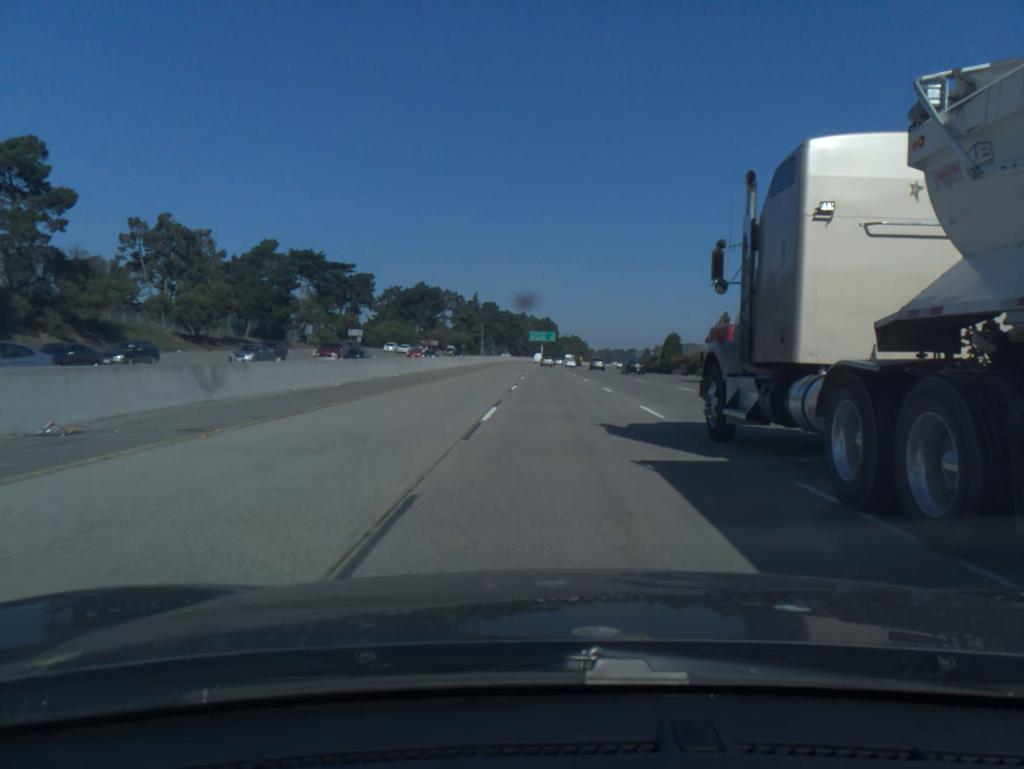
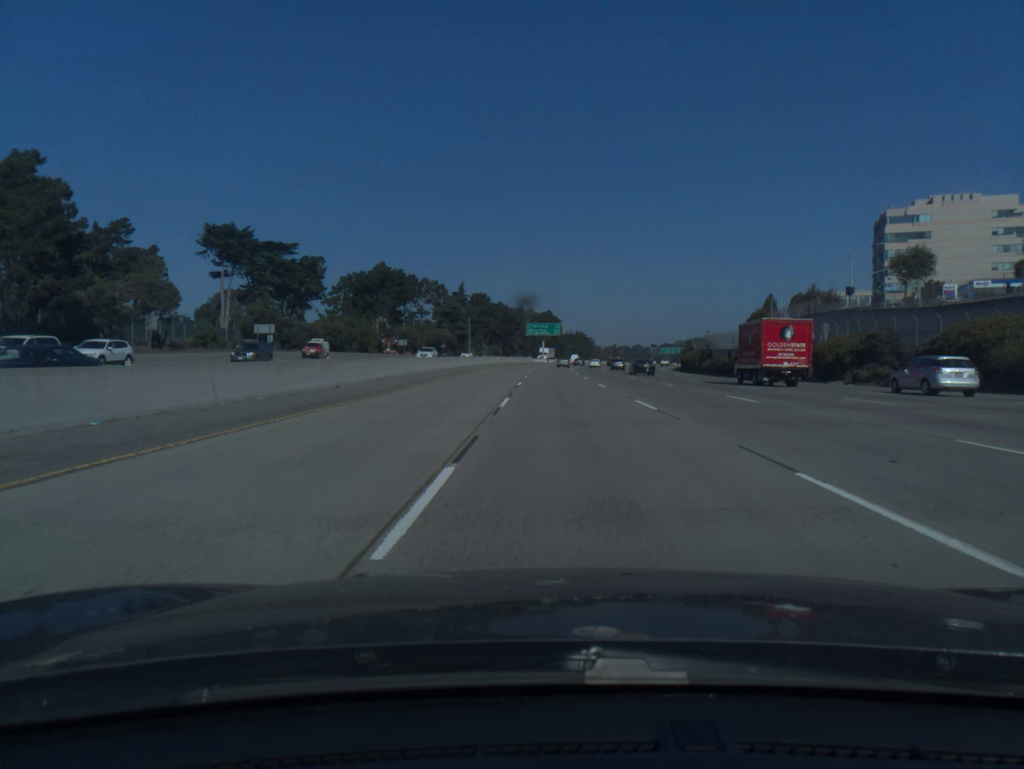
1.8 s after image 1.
(-0.1, +52.9) m; 0°
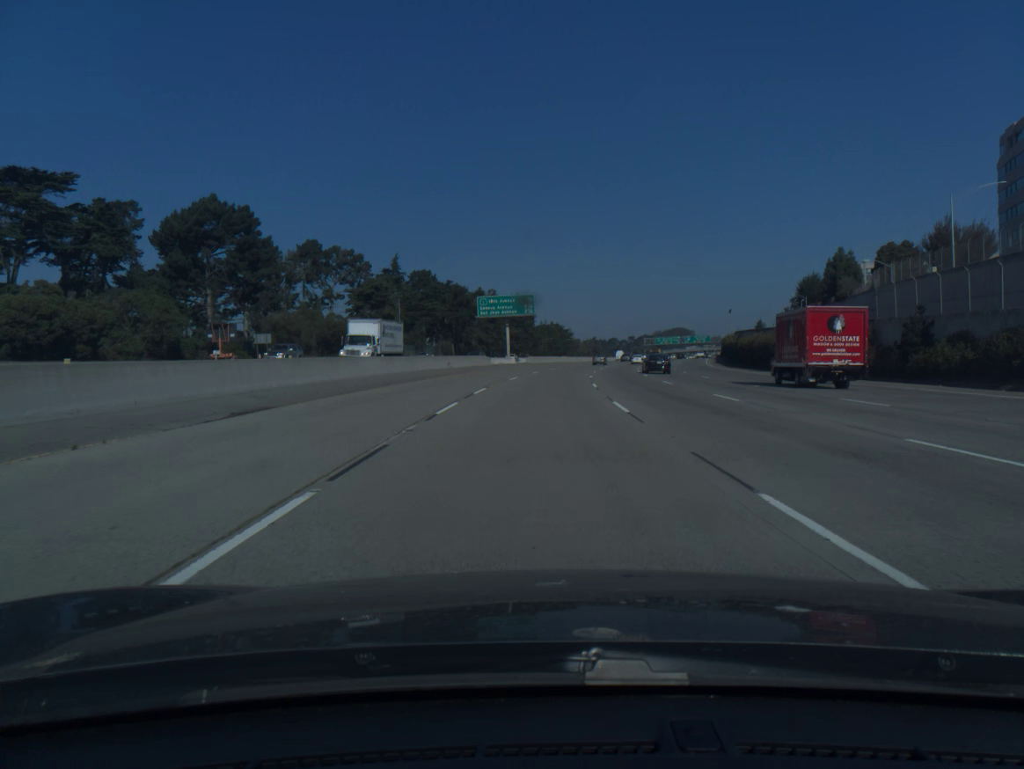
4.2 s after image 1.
(+0.8, +72.6) m; +2°
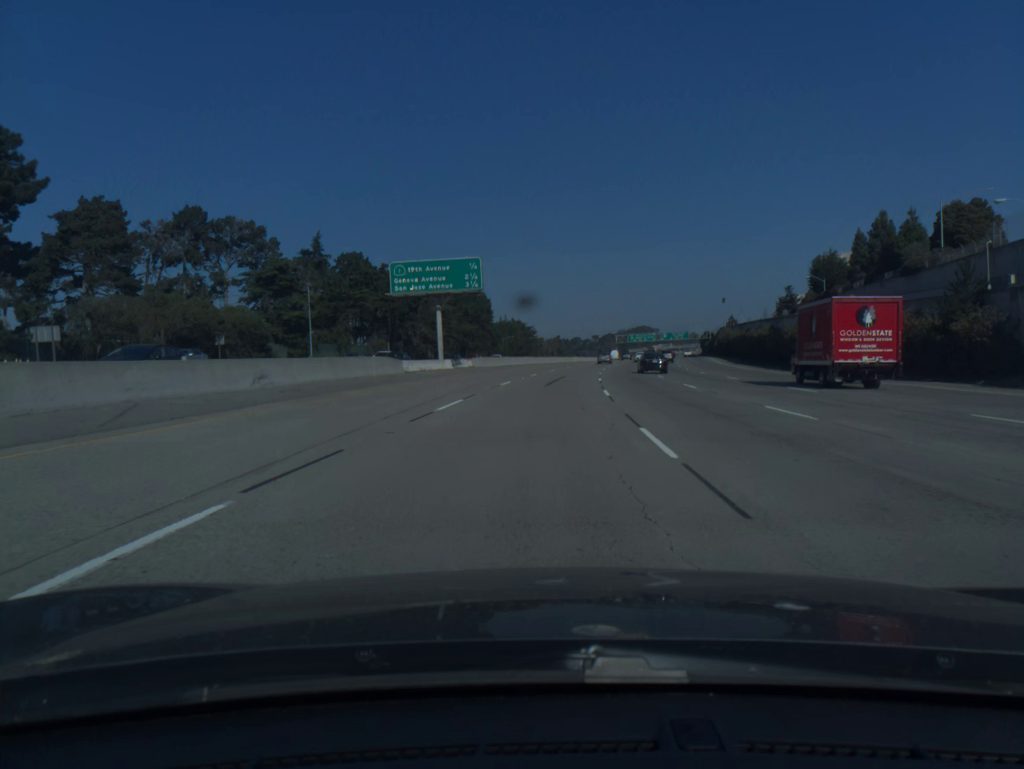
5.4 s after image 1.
(+0.8, +36.7) m; +3°
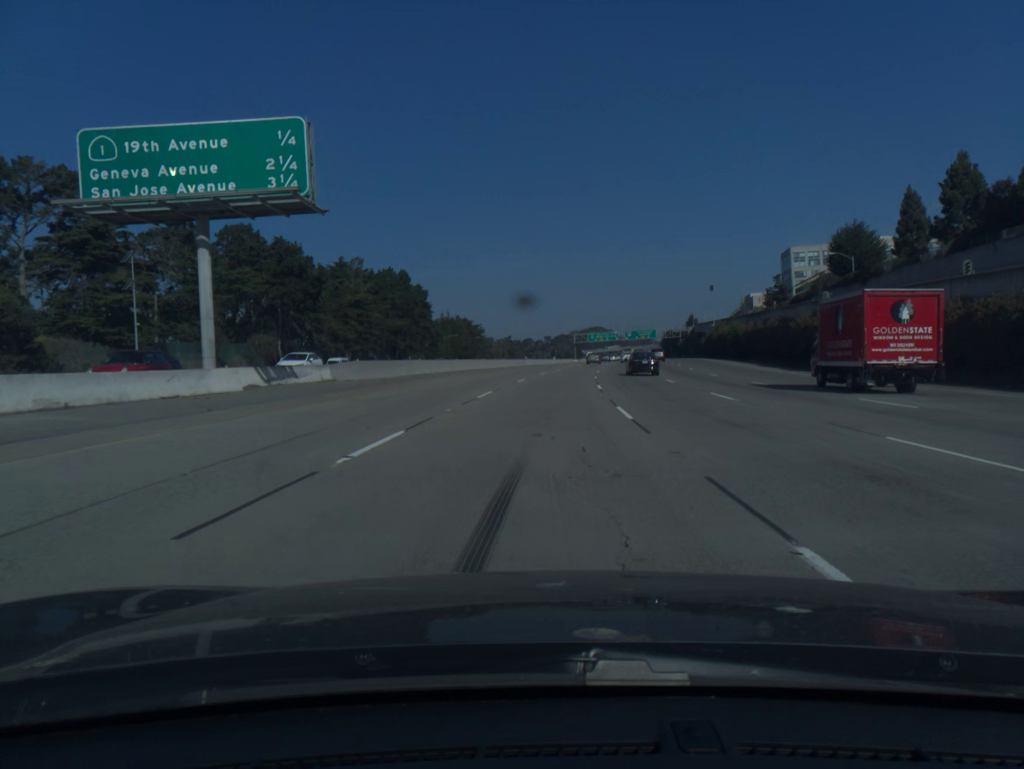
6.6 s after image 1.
(+1.1, +36.7) m; +3°
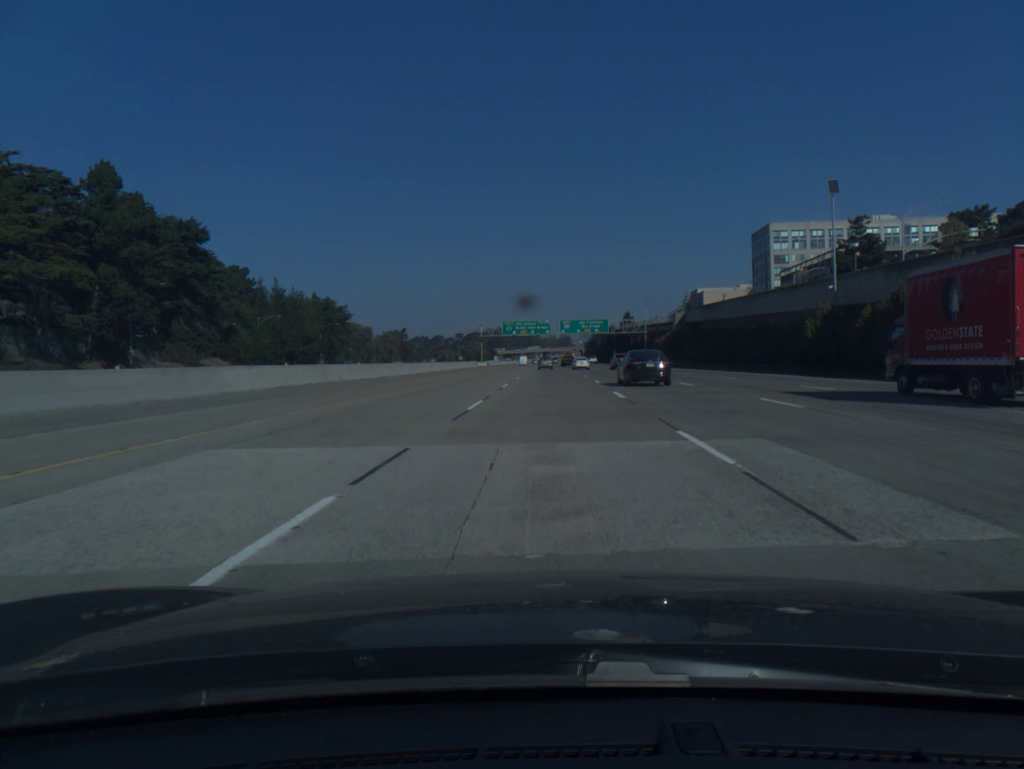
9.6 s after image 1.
(+5.8, +92.8) m; +6°
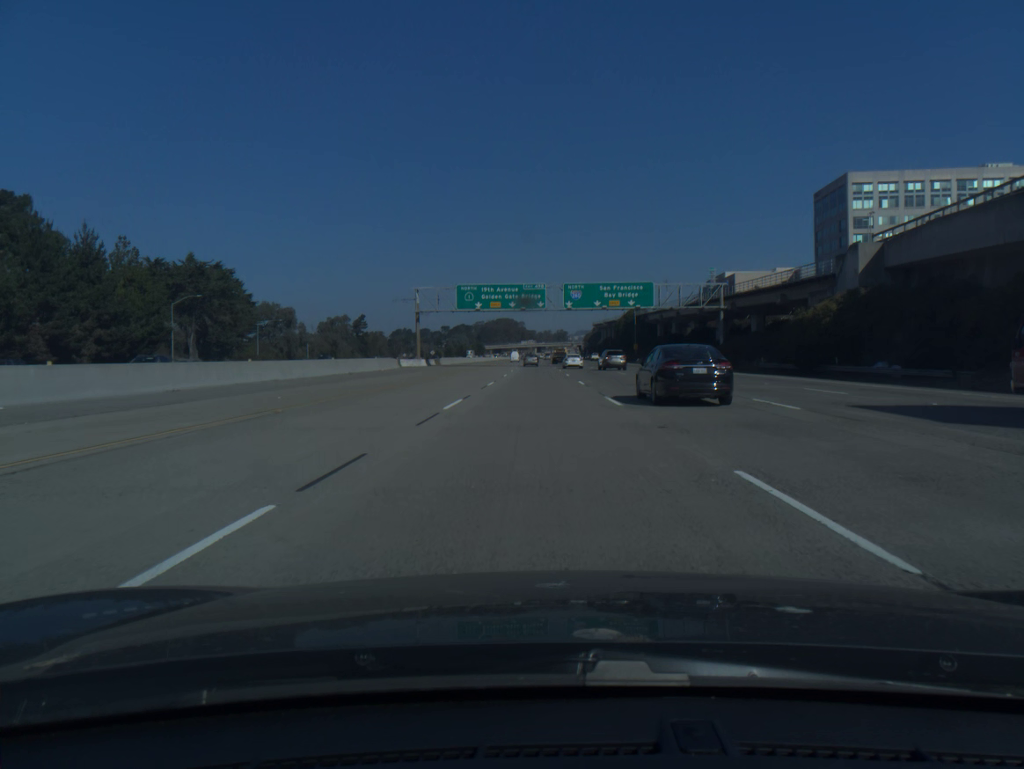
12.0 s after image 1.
(+0.9, +73.4) m; 0°
